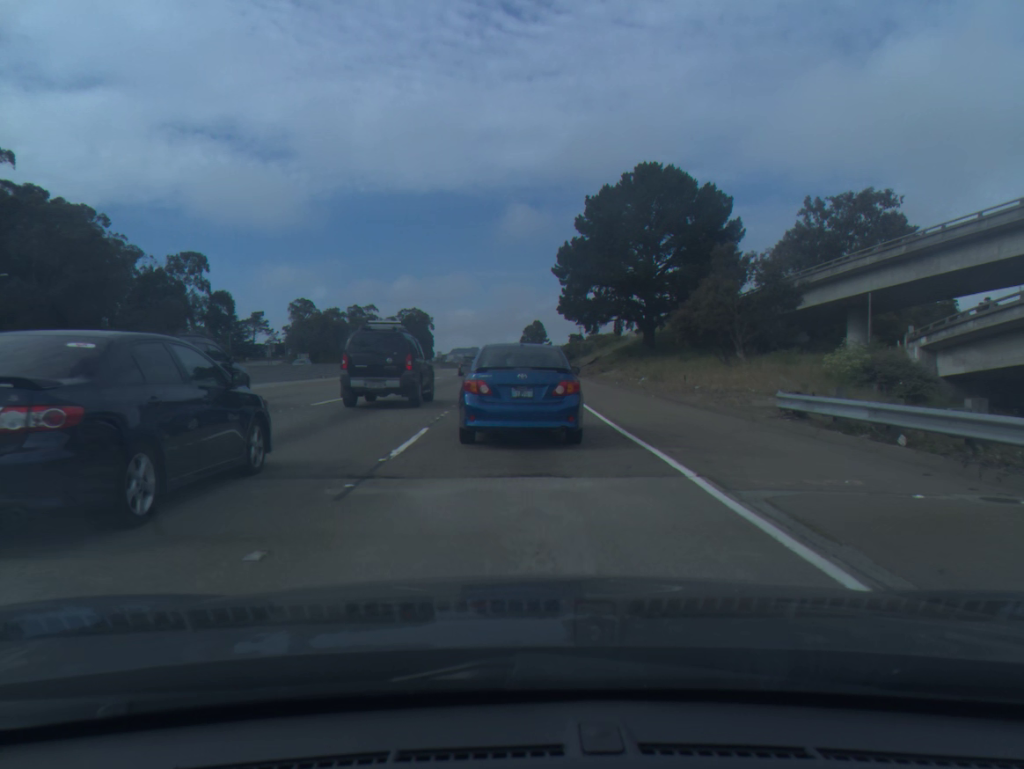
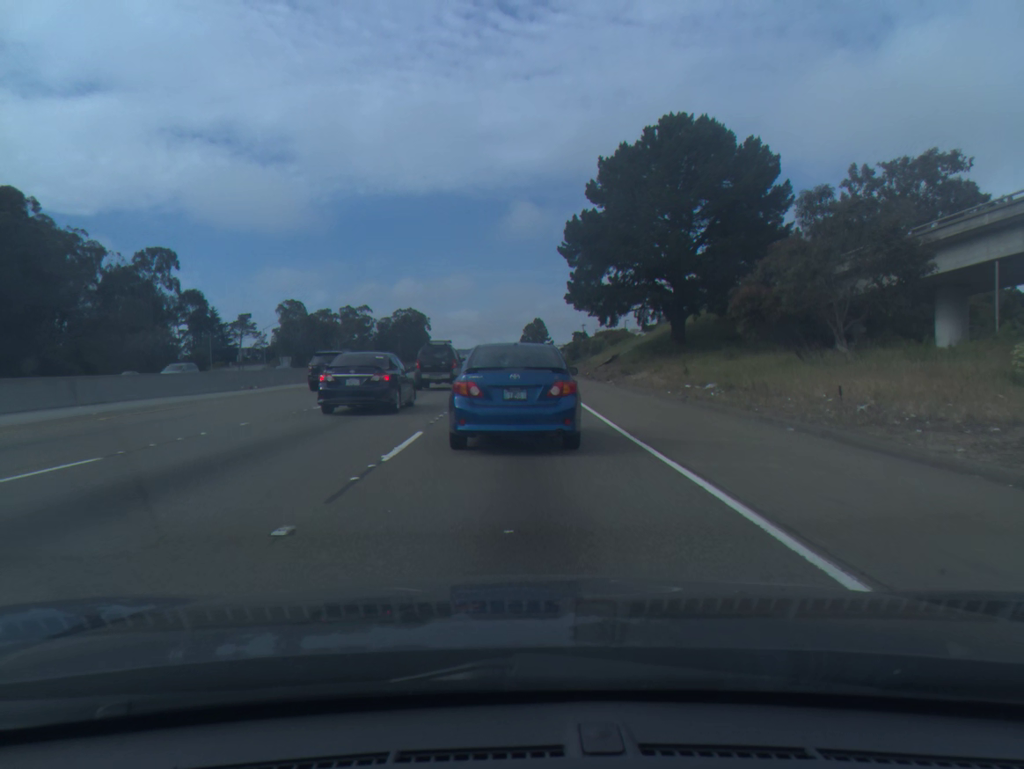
(0.0, +14.2) m; 0°
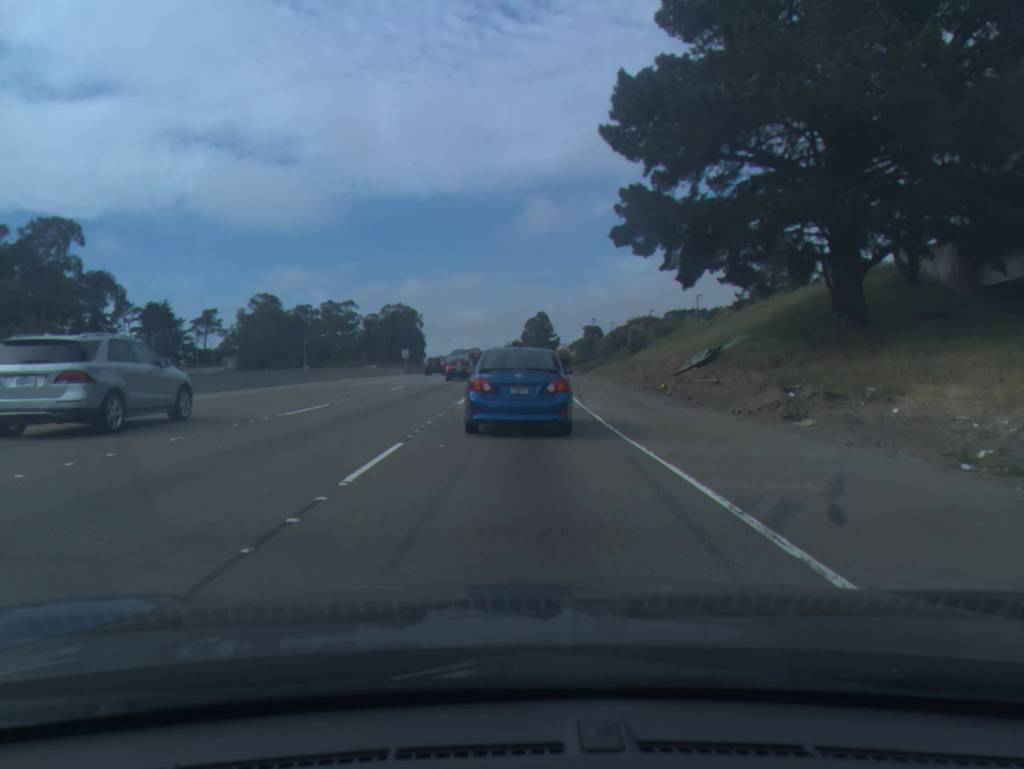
(-0.1, +32.3) m; 0°
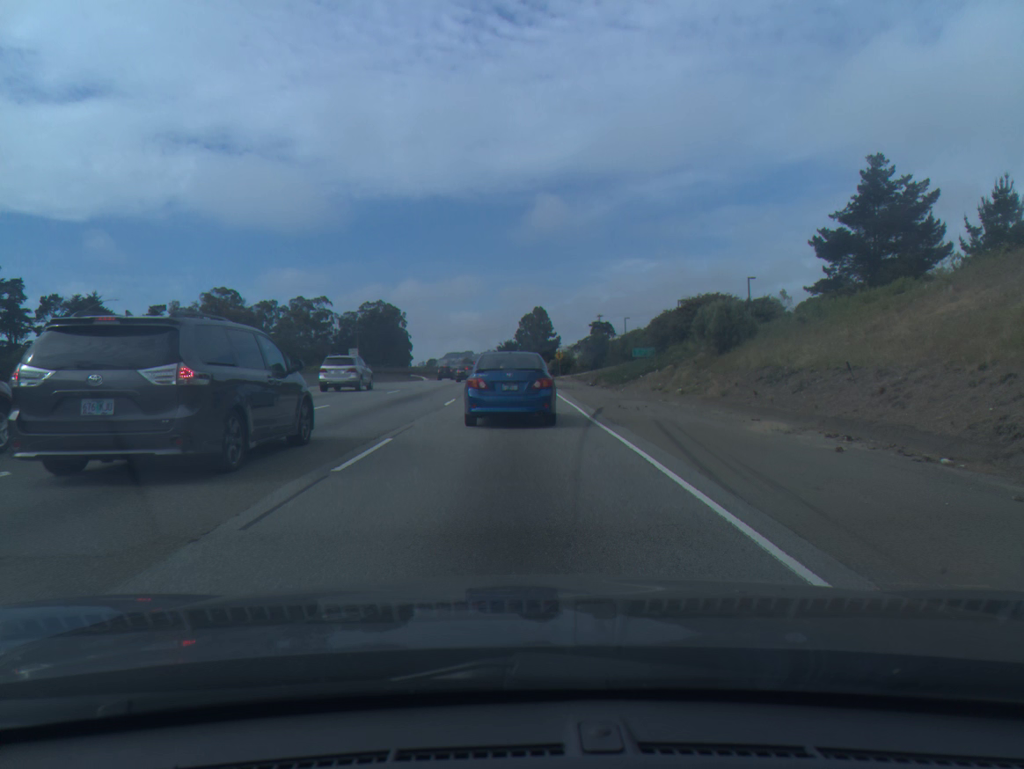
(+0.1, +27.9) m; 0°
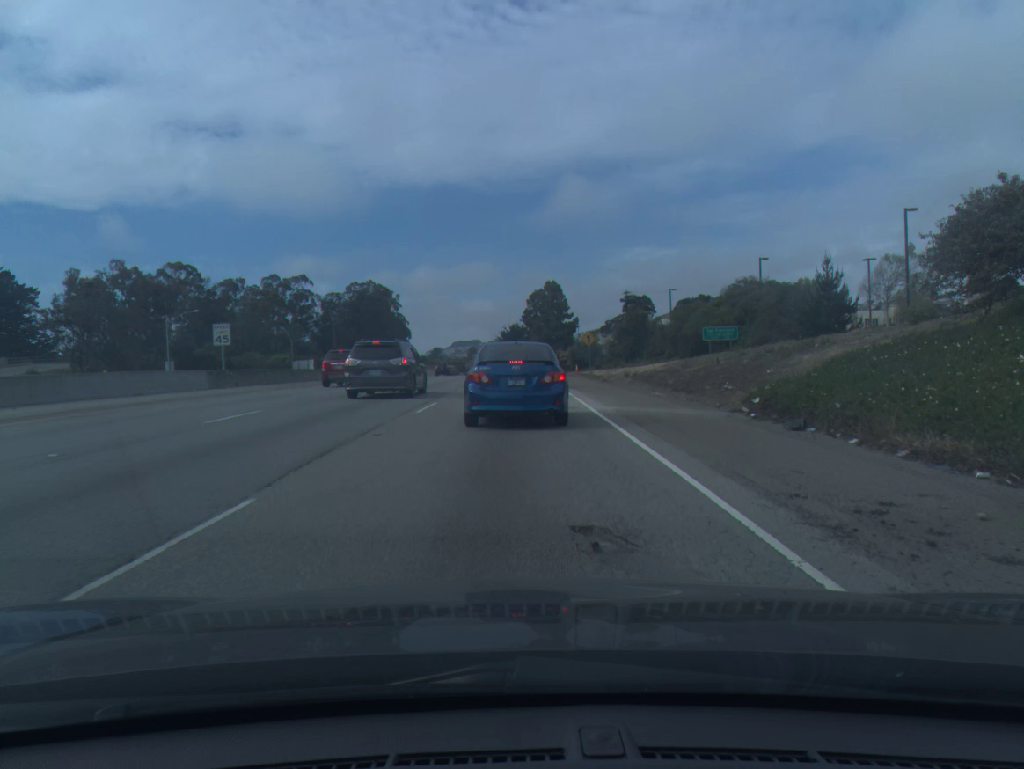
(+0.1, +35.3) m; 0°
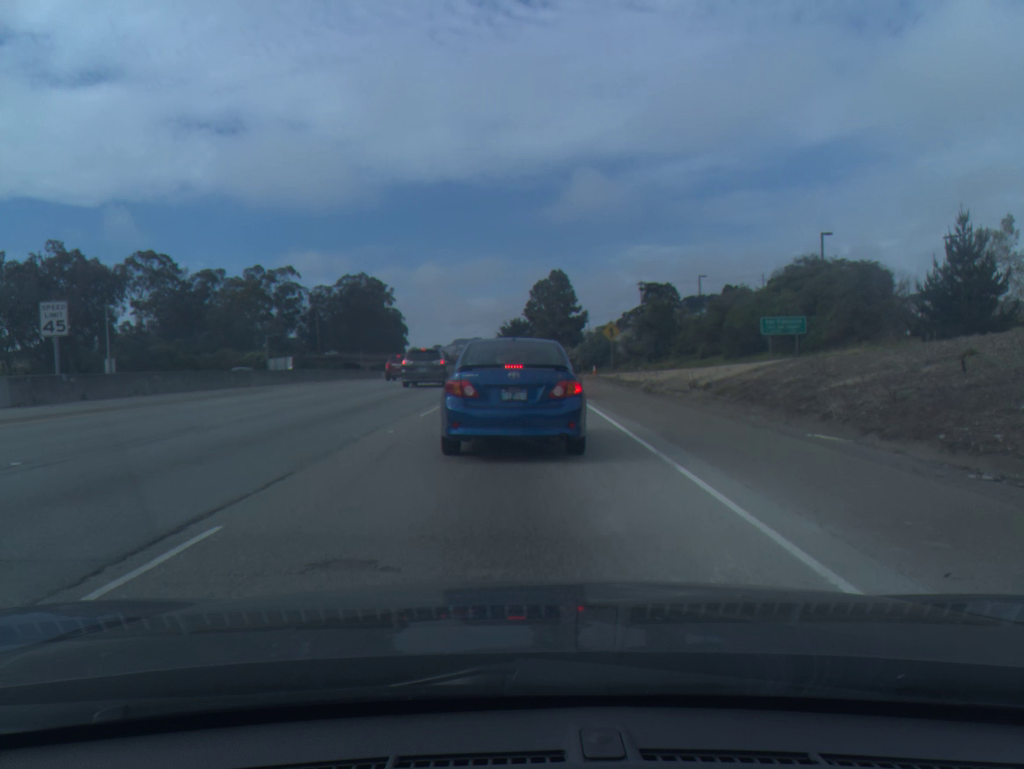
(0.0, +15.1) m; 0°
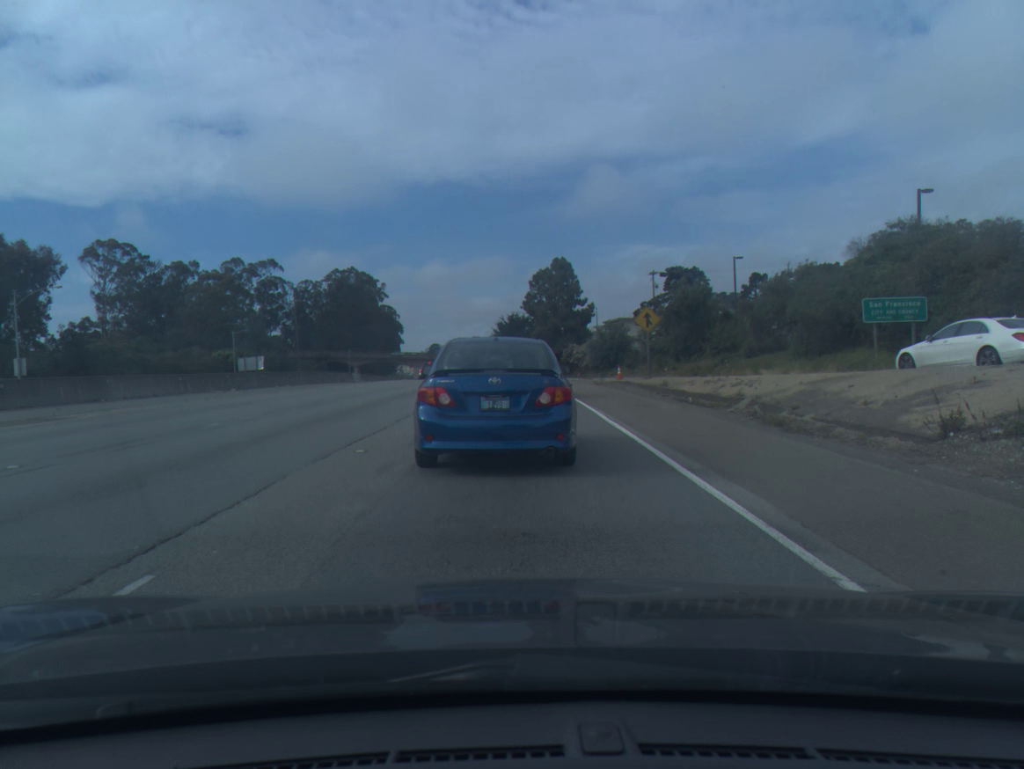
(0.0, +15.7) m; 0°
